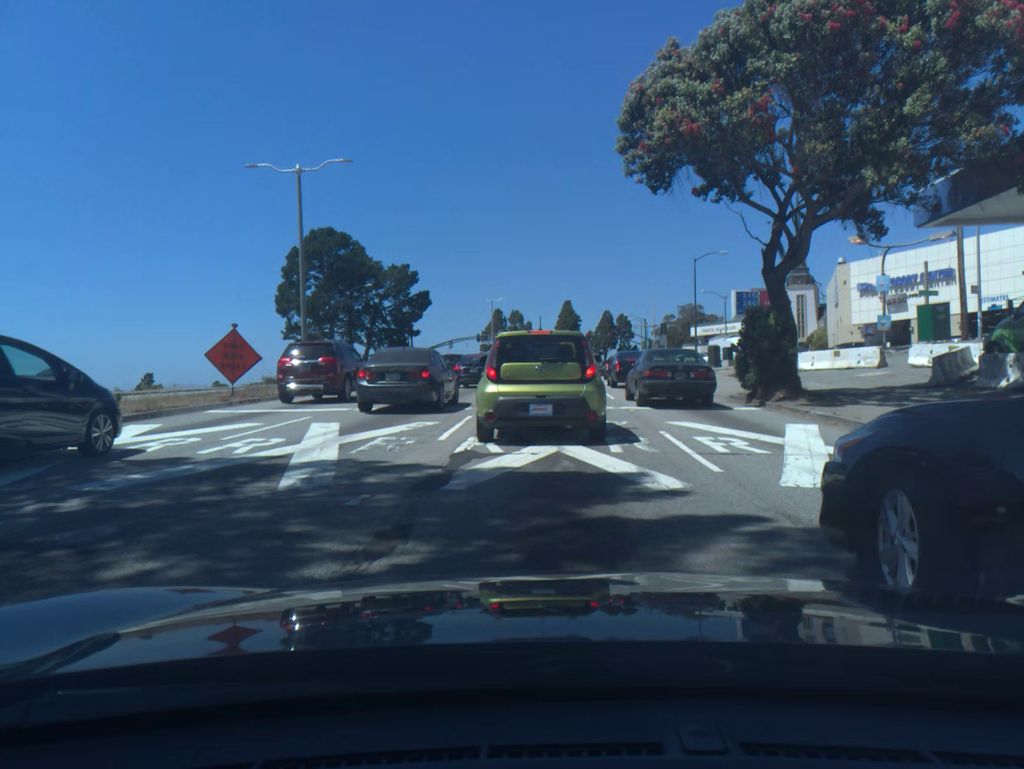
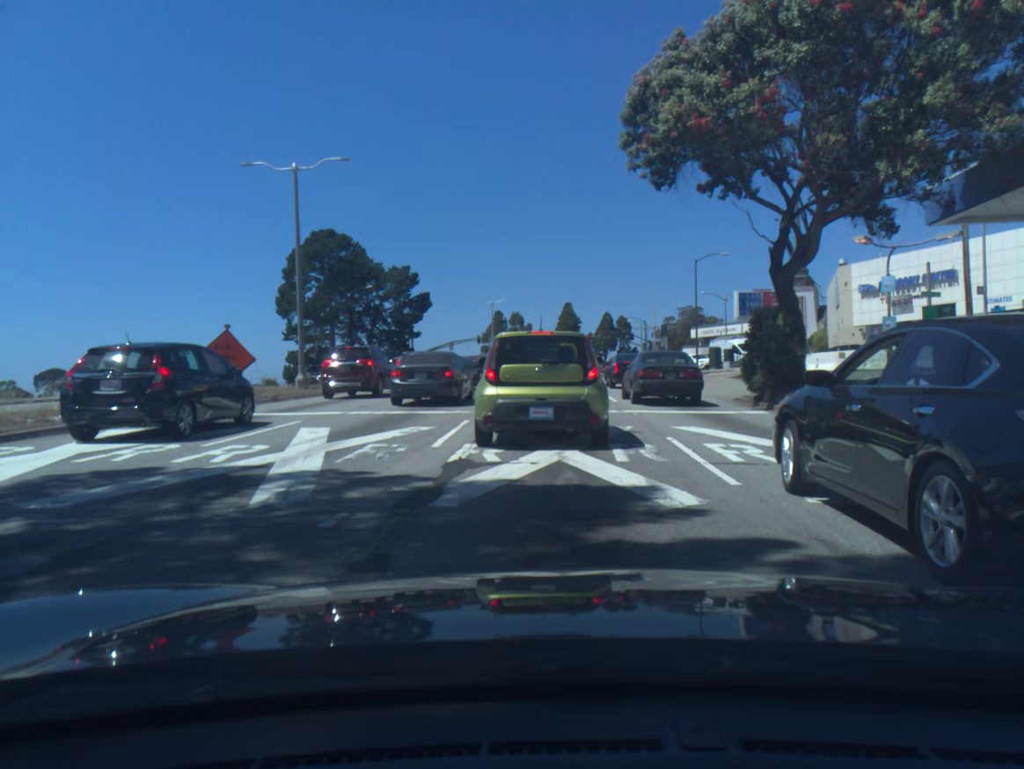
(0.0, +0.8) m; 0°
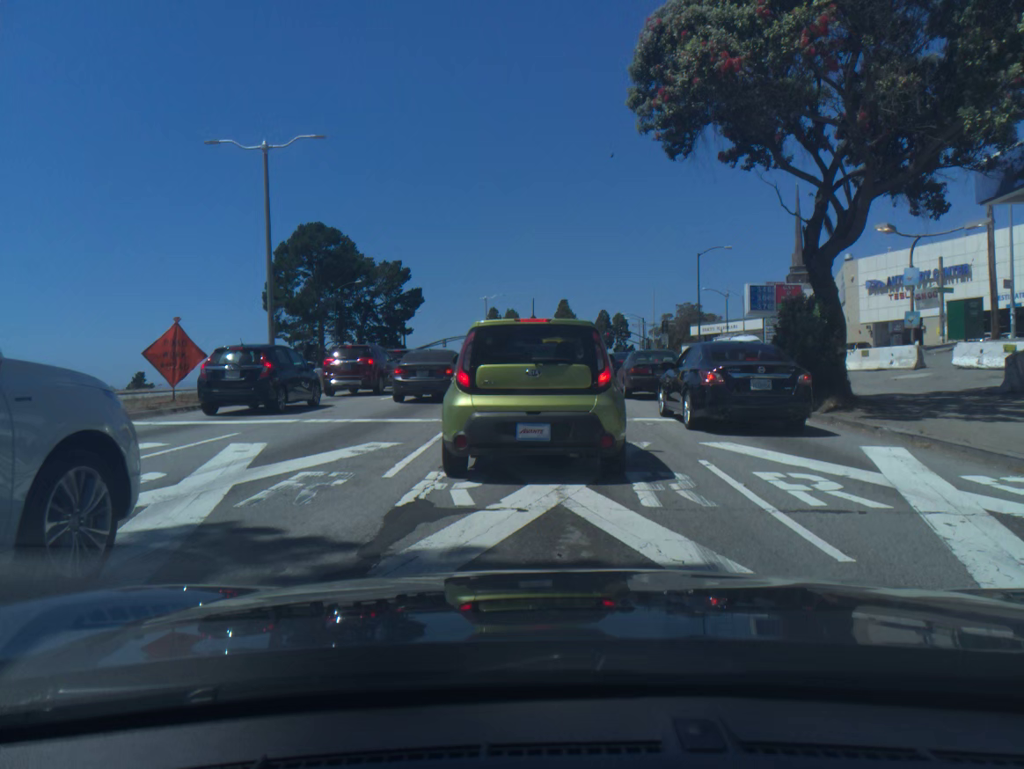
(+0.1, +2.8) m; 0°
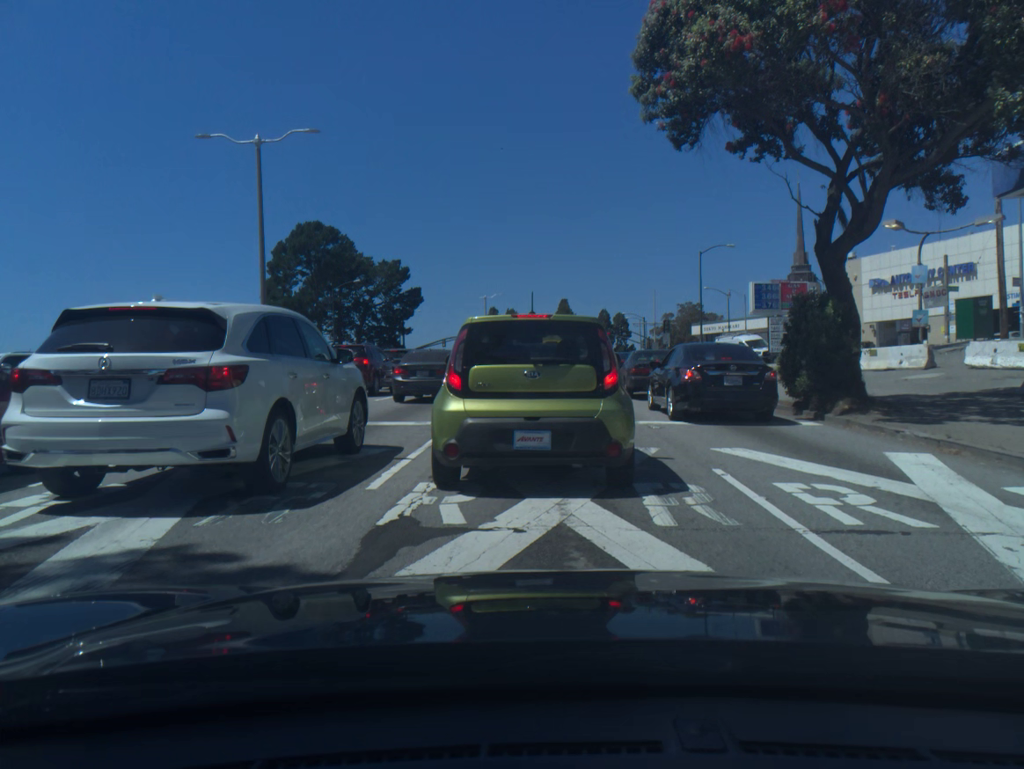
(0.0, +0.8) m; 0°
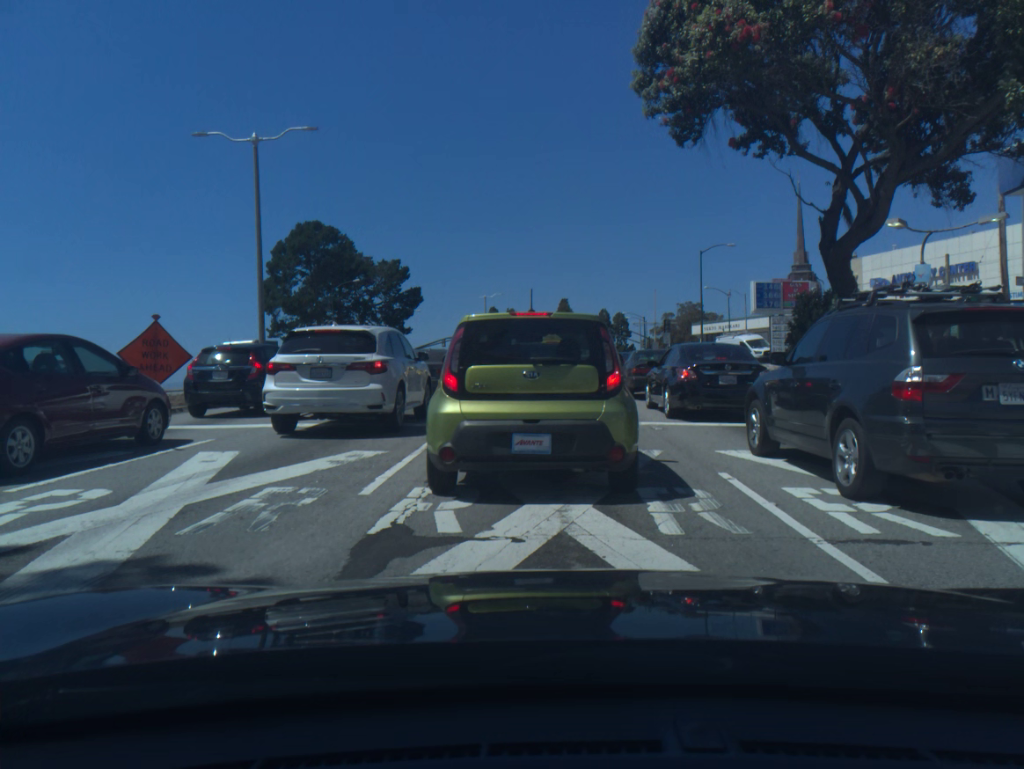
(0.0, +0.3) m; 0°
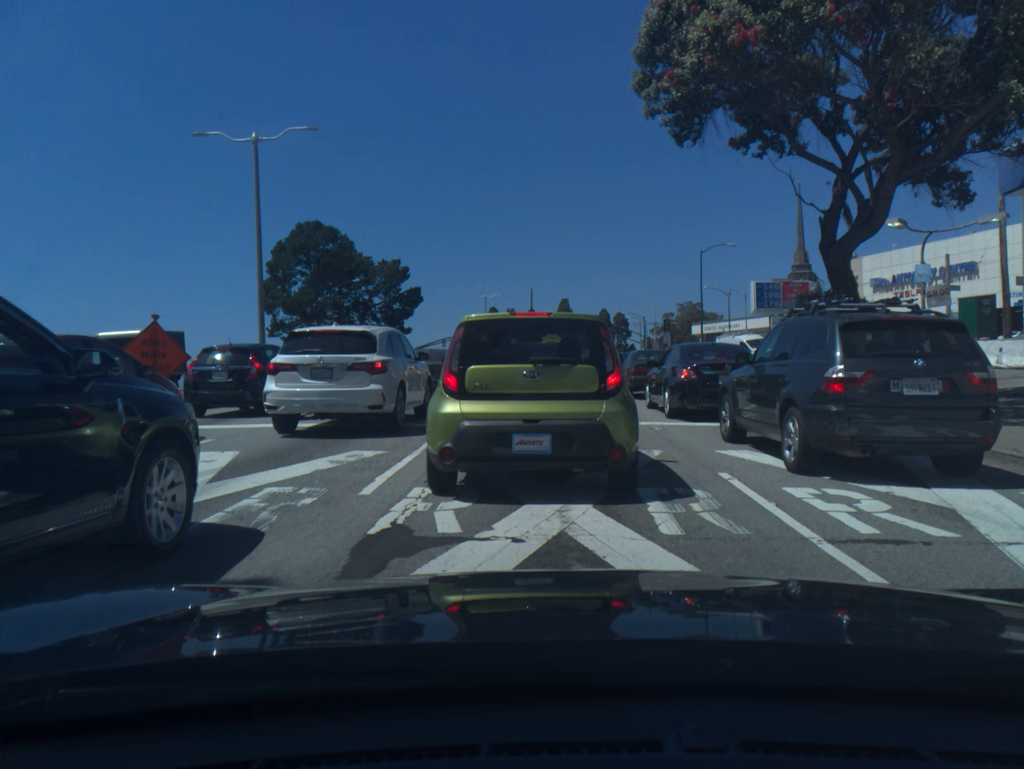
(0.0, 0.0) m; 0°
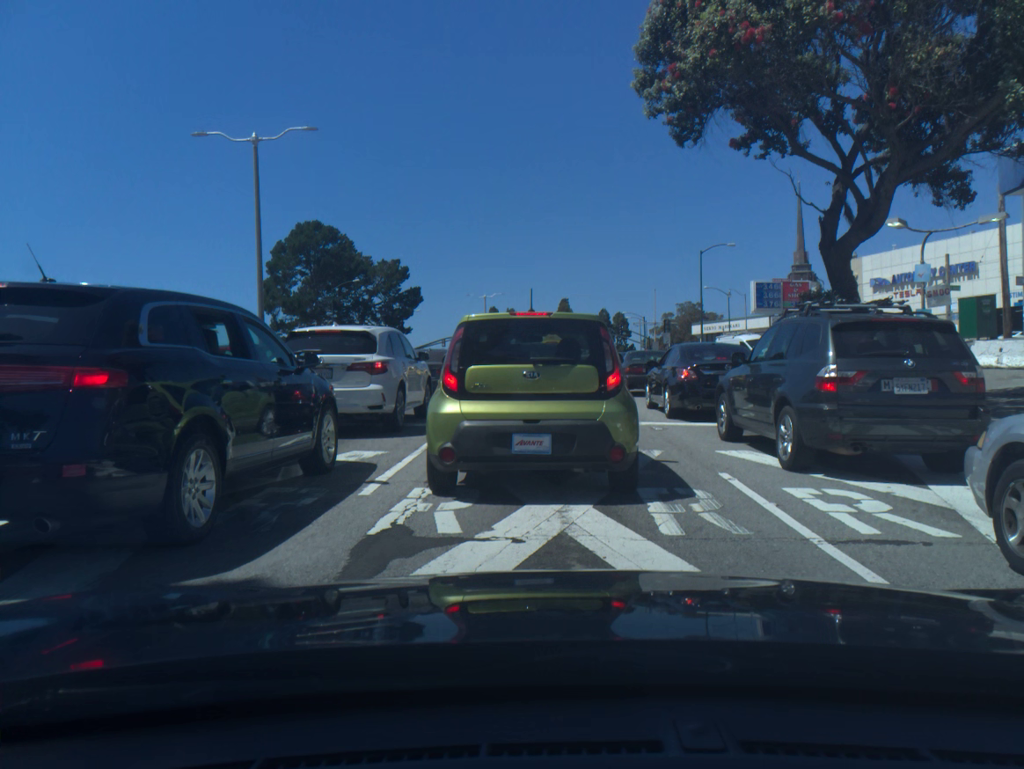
(+0.1, 0.0) m; 0°
